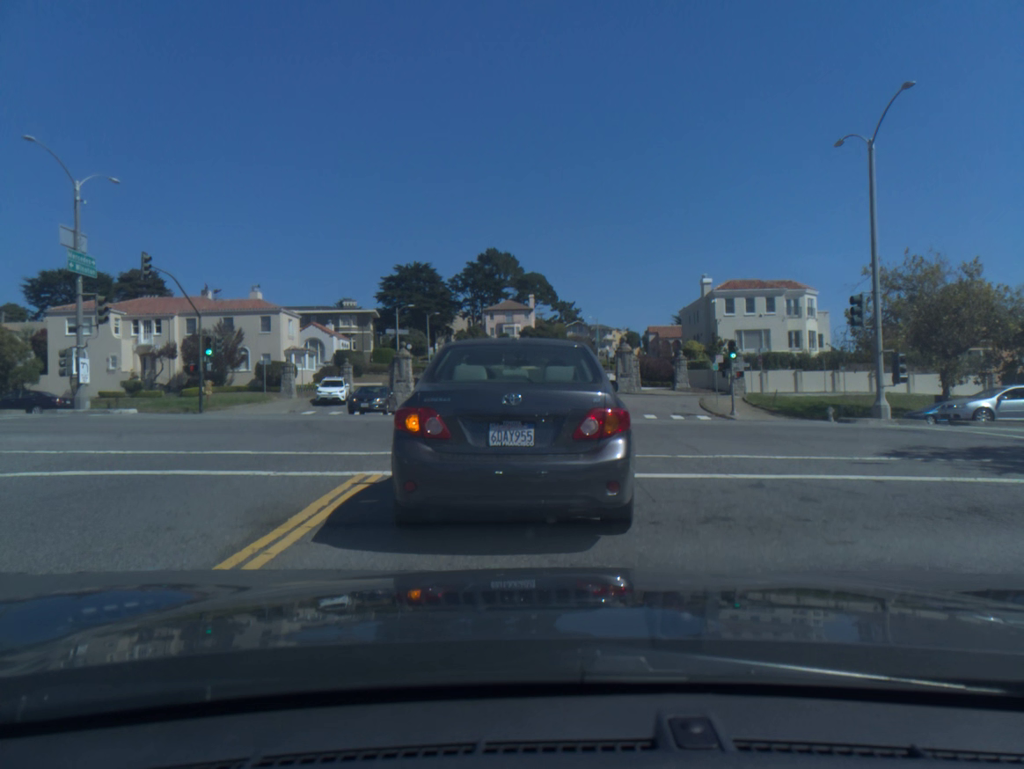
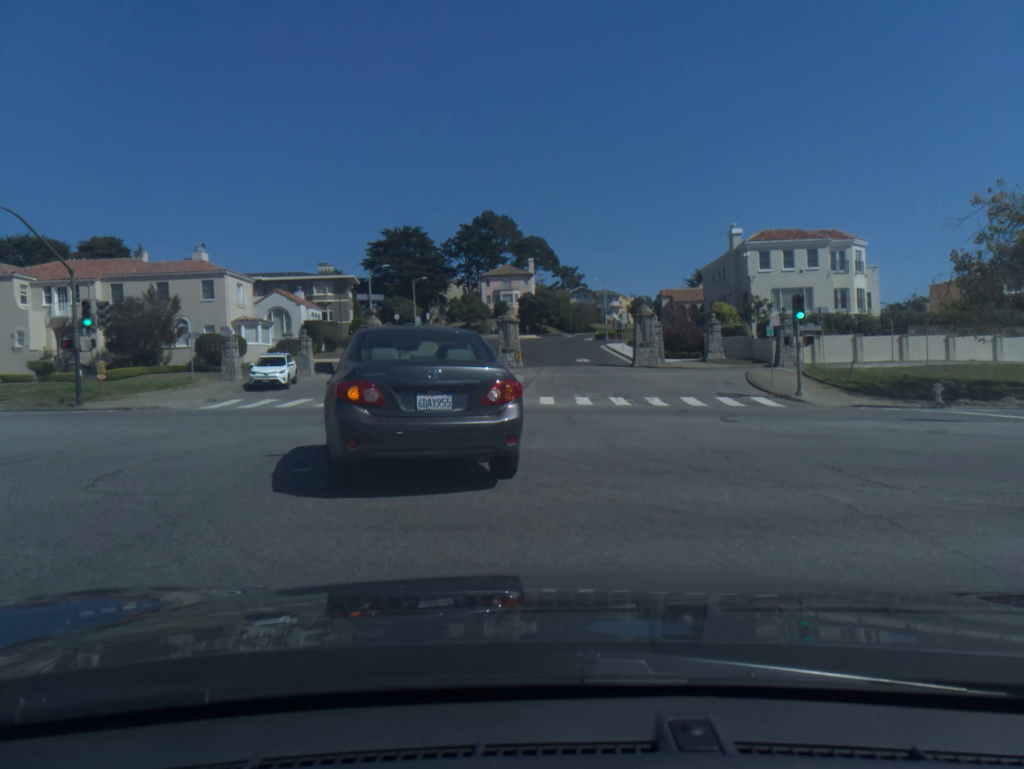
(+0.2, +11.2) m; +2°
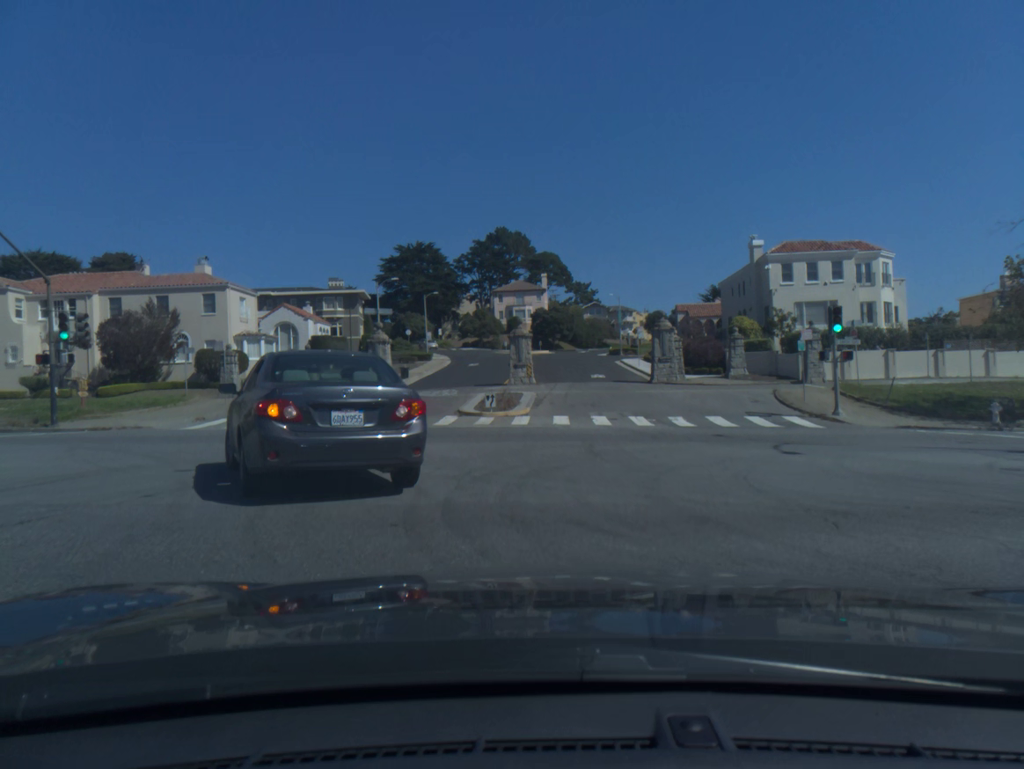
(-0.1, +2.9) m; -2°
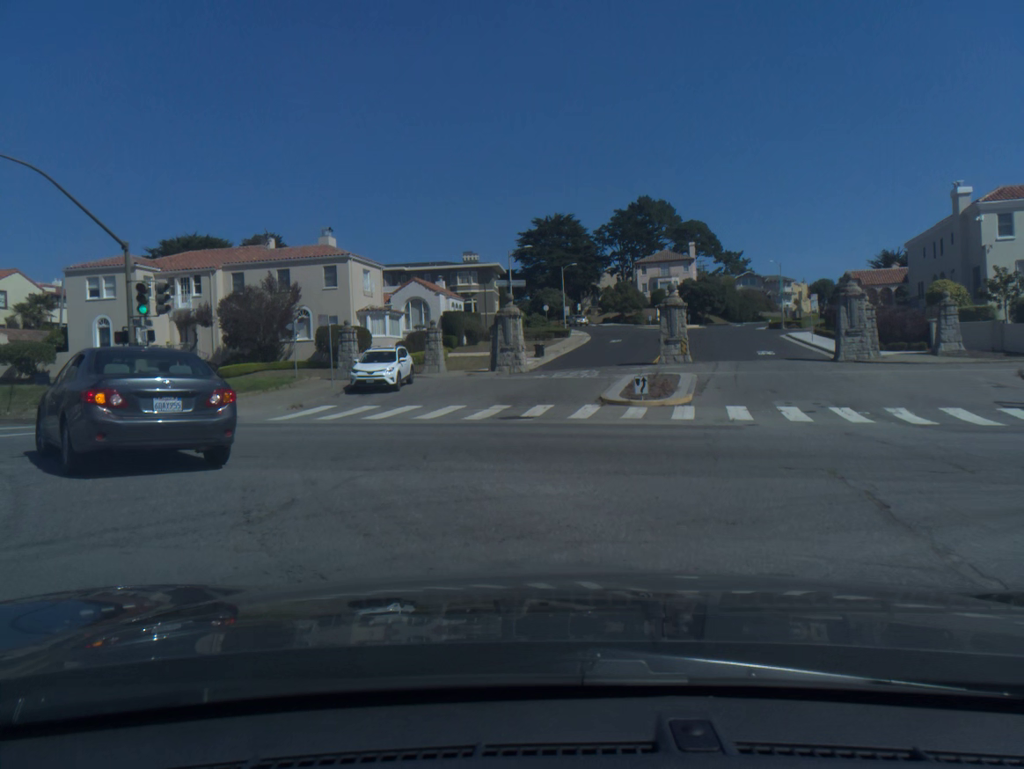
(-0.7, +6.5) m; -14°
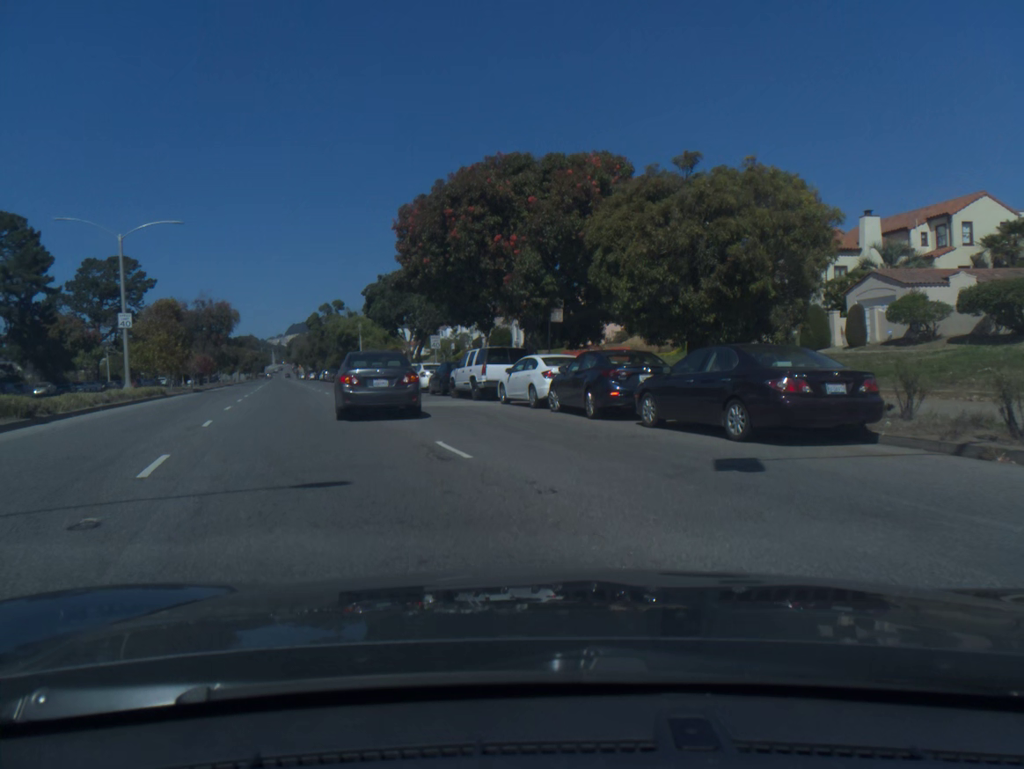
(-10.5, +17.5) m; -60°
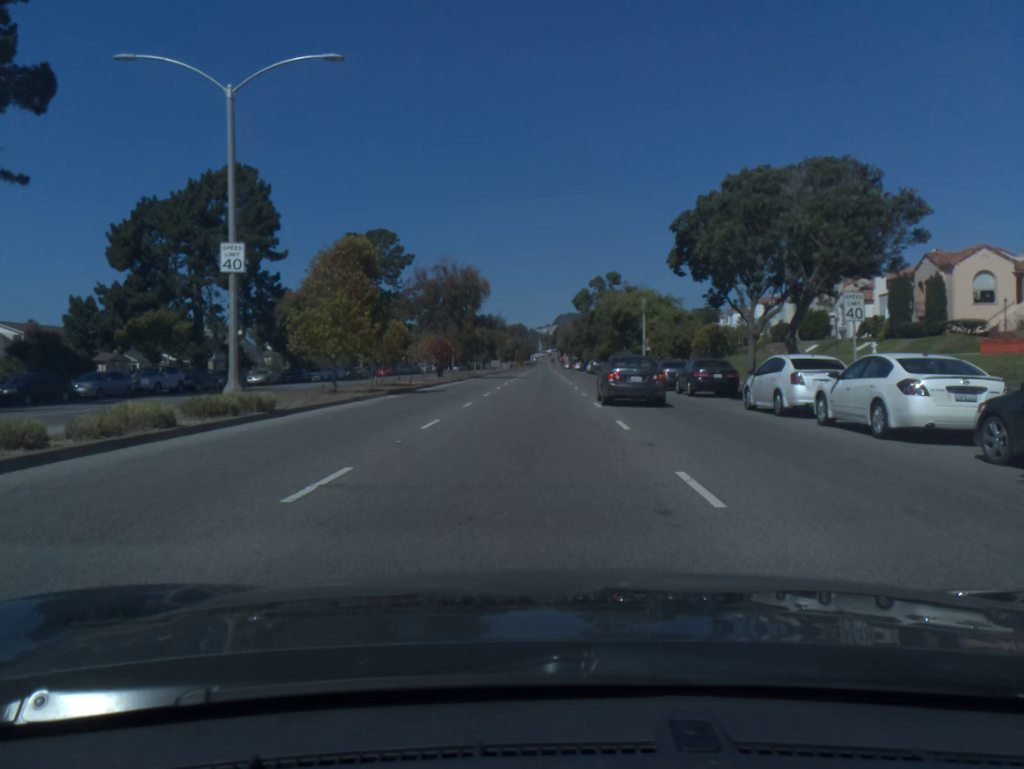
(-5.5, +23.6) m; -16°
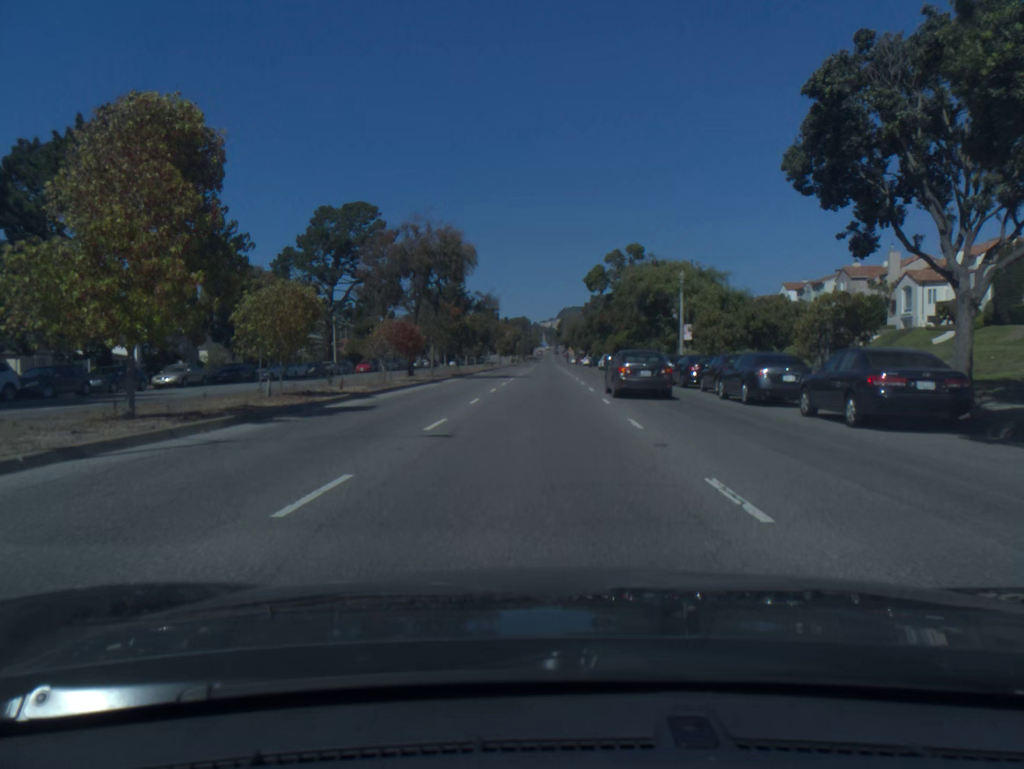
(0.0, +15.2) m; 0°
